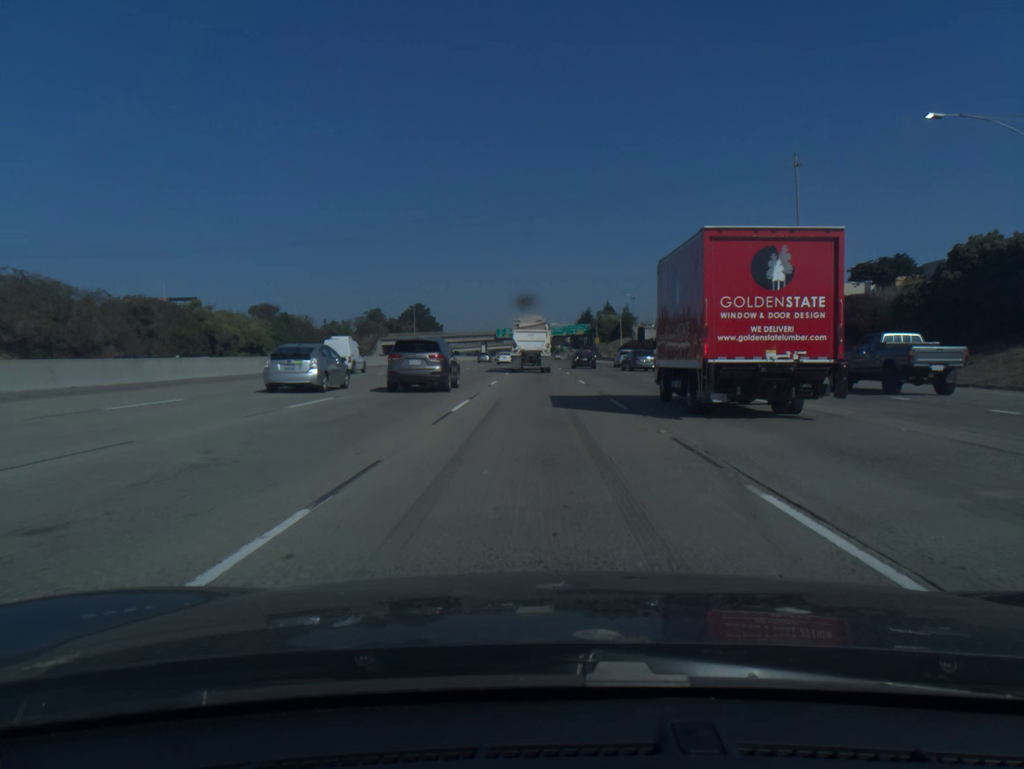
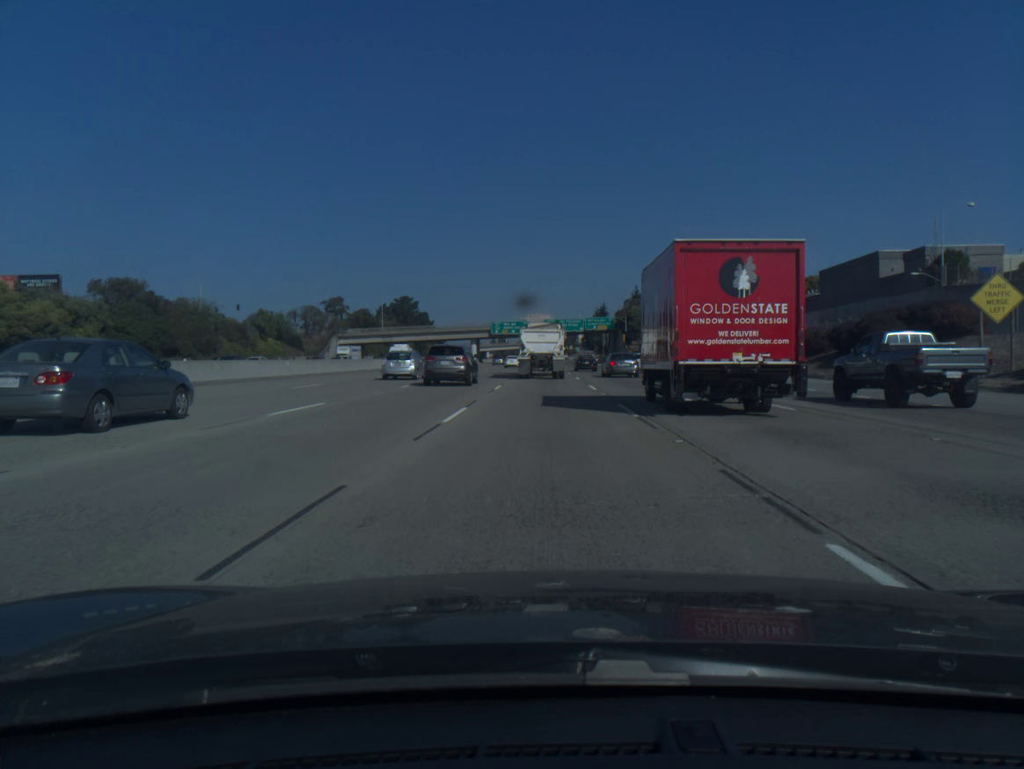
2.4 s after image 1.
(-0.3, +59.3) m; -1°
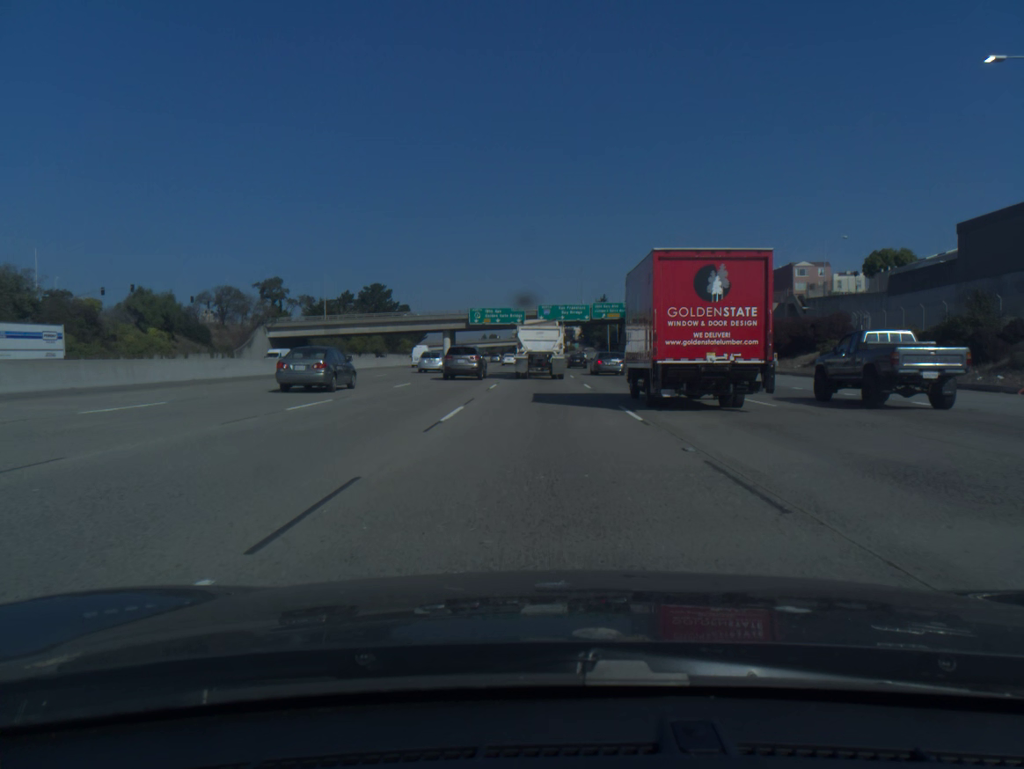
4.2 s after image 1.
(+0.1, +42.1) m; 0°
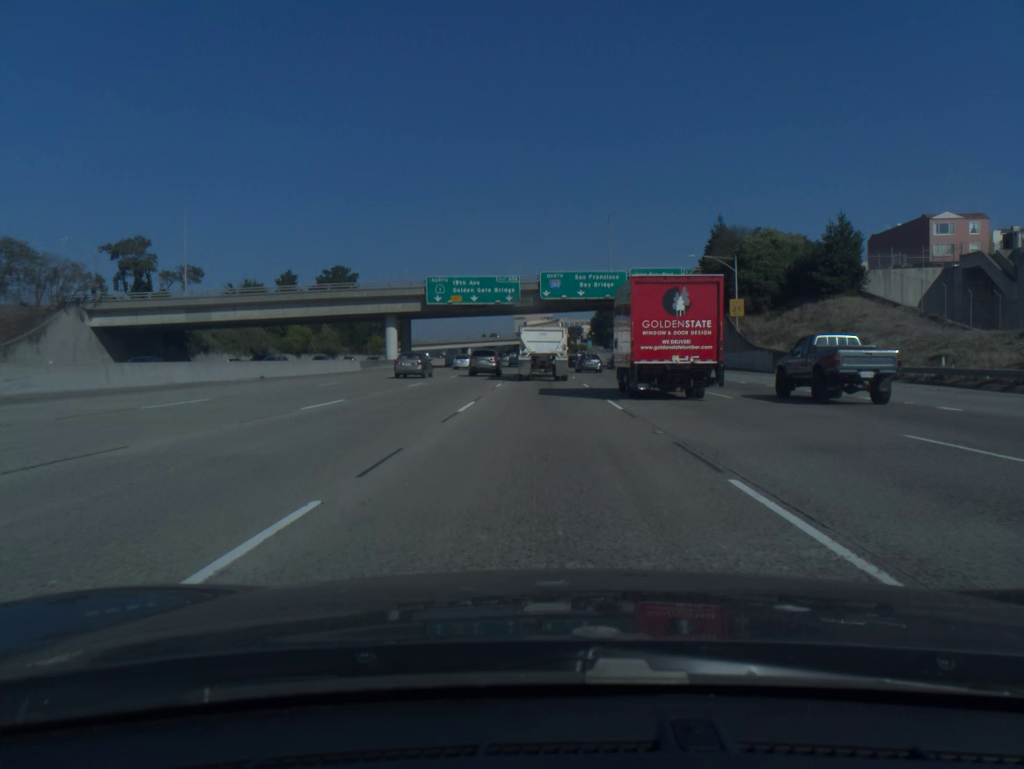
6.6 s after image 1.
(-0.1, +54.4) m; 0°
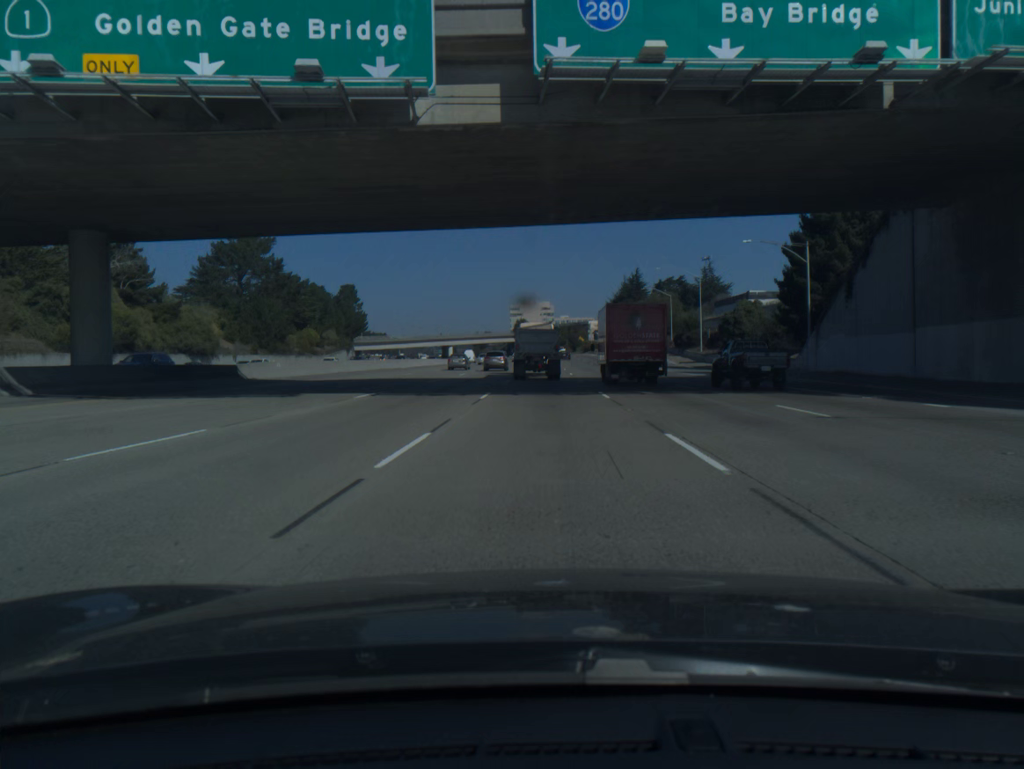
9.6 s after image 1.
(+0.1, +66.1) m; 0°
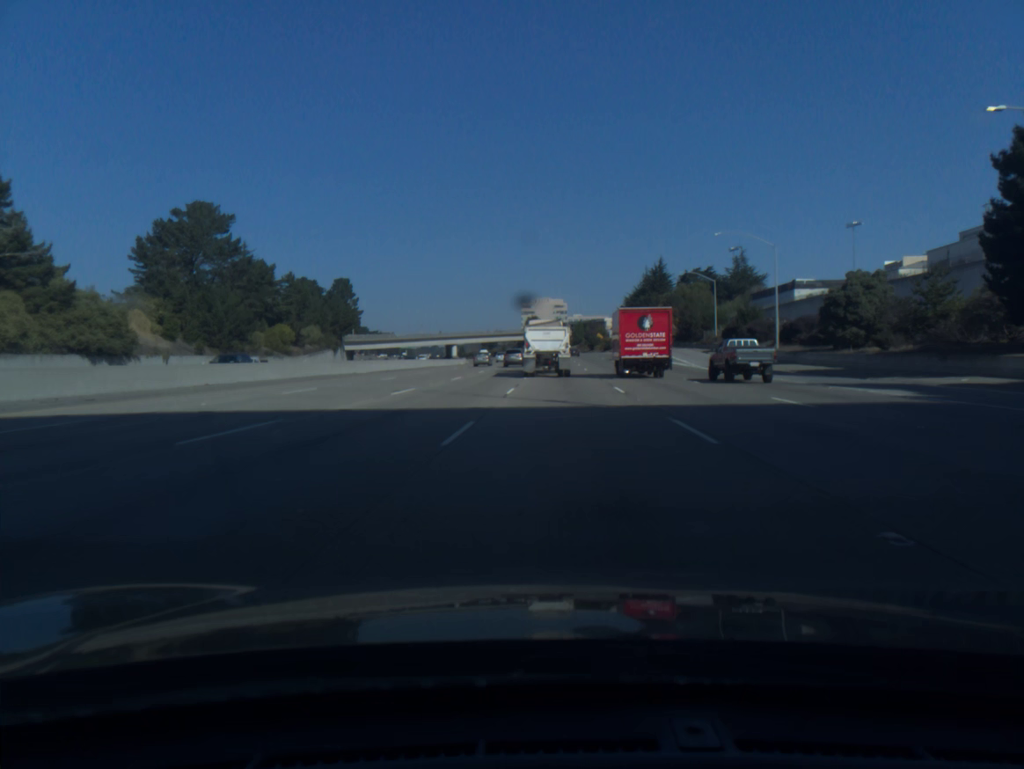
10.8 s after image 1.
(-0.2, +26.6) m; -1°
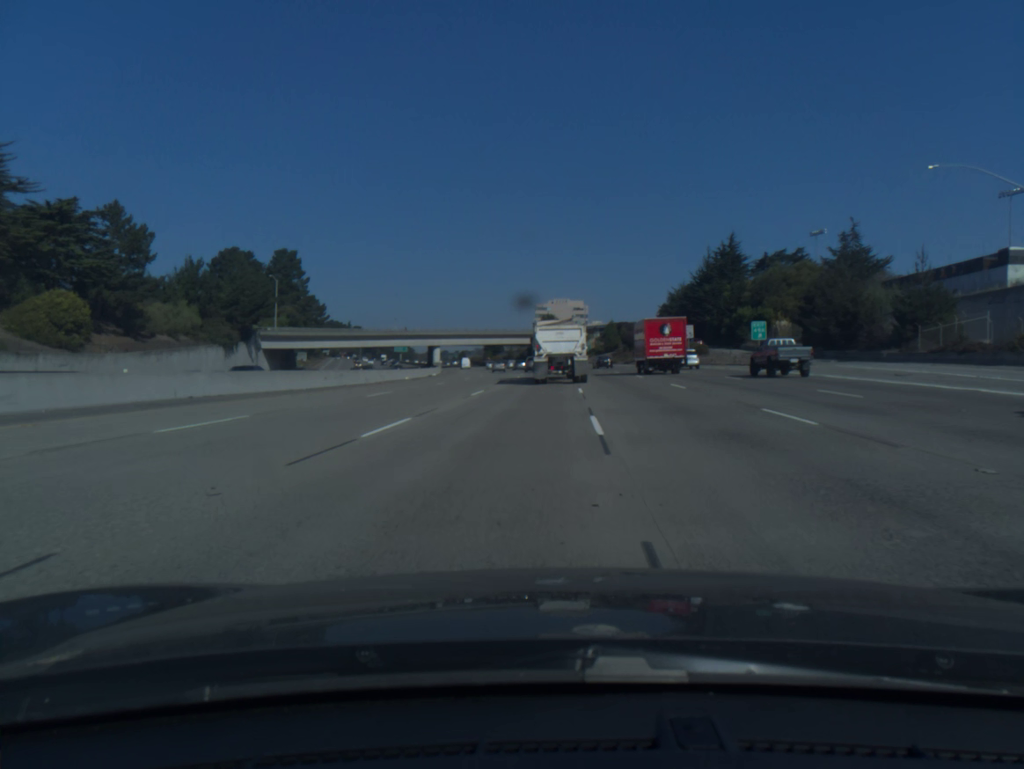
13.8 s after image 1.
(-0.9, +69.7) m; -1°
